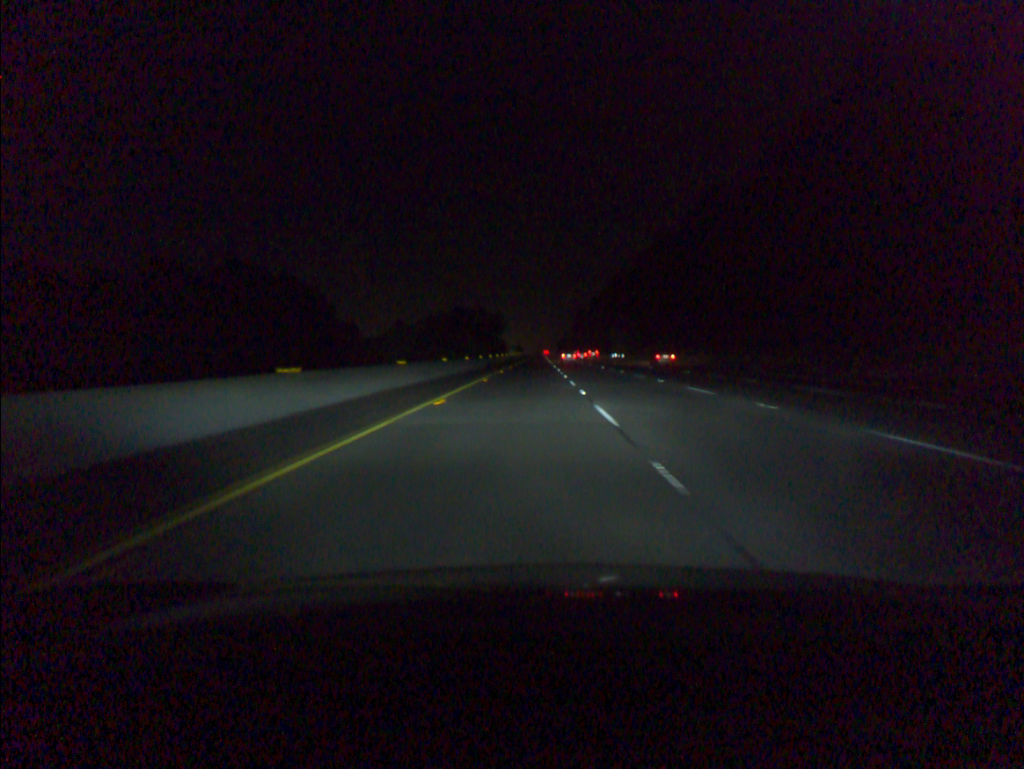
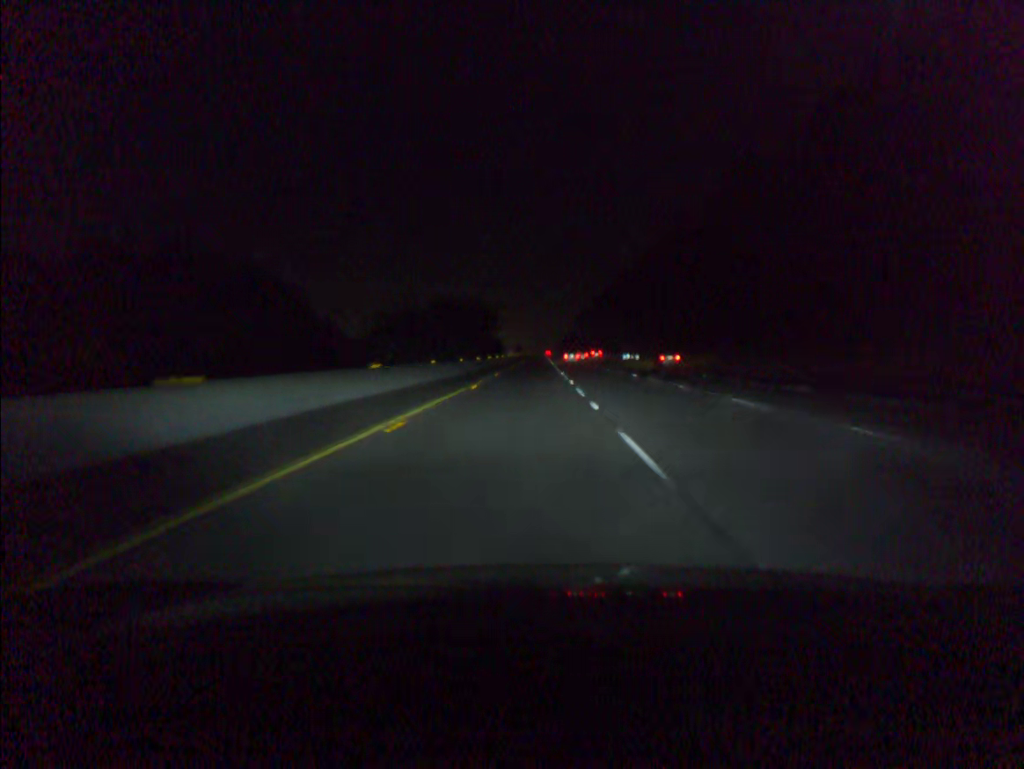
(0.0, +20.2) m; 0°
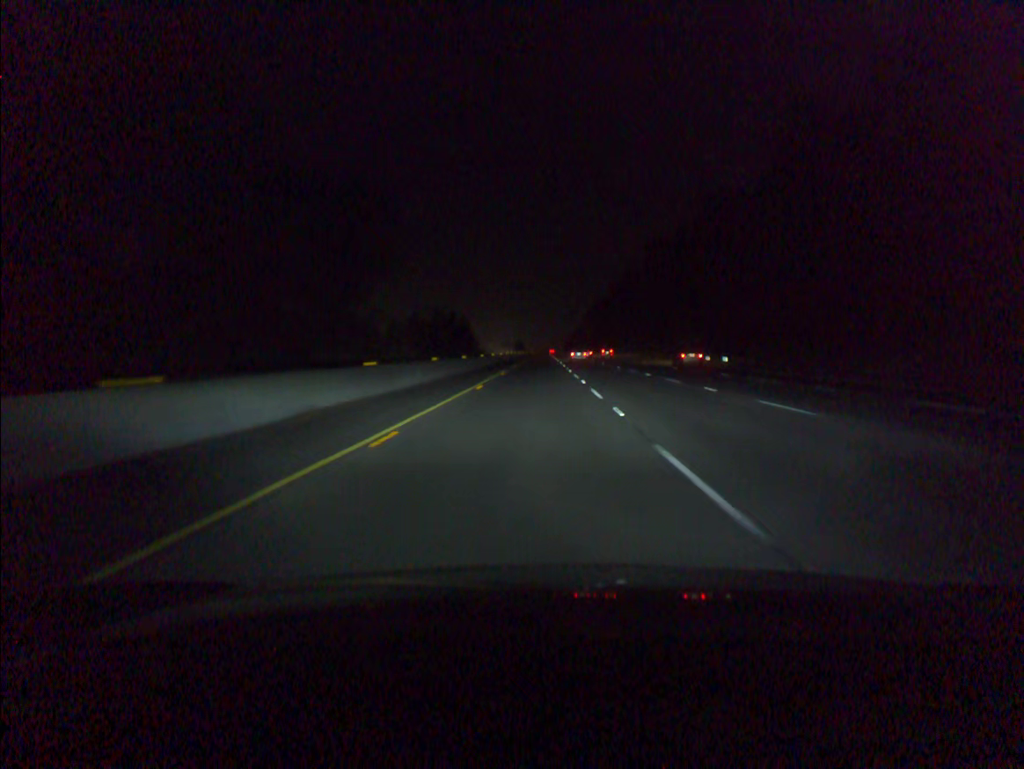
(-0.1, +60.5) m; 0°
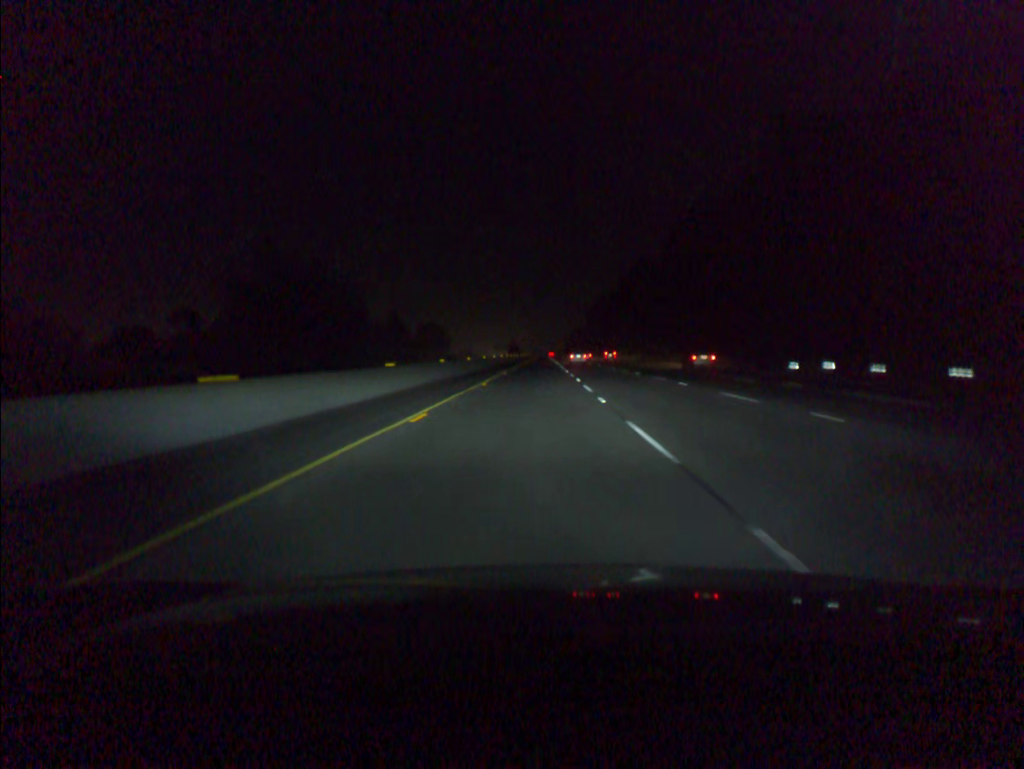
(+0.2, +40.3) m; 0°
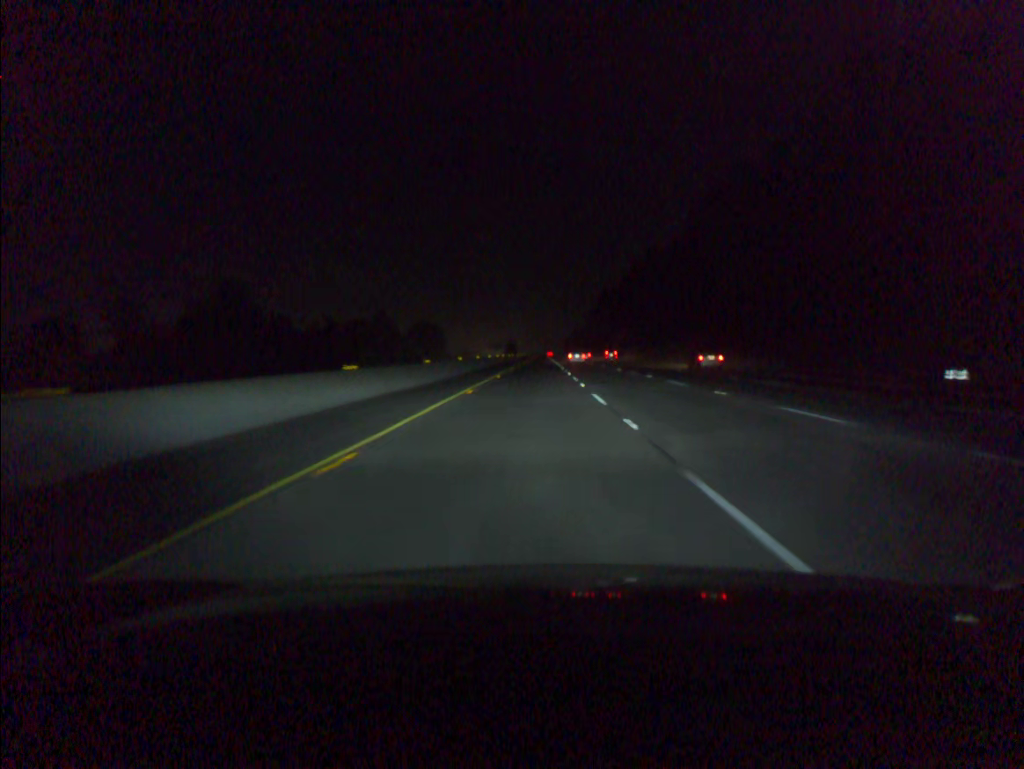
(0.0, +20.2) m; 0°
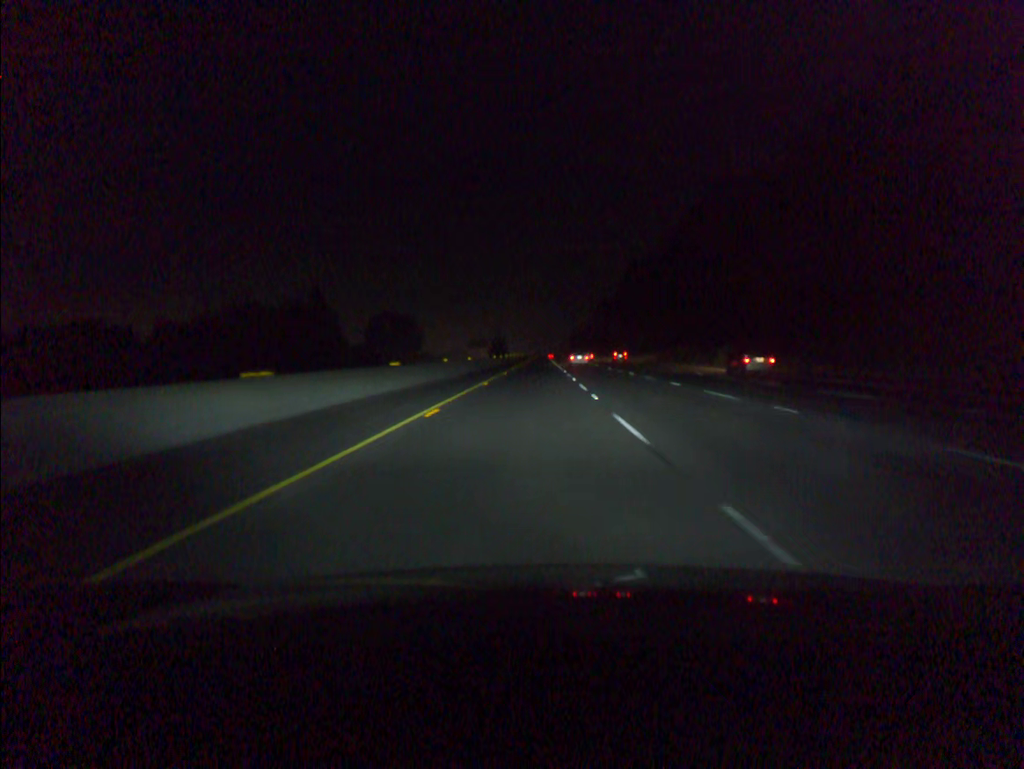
(+0.1, +80.5) m; 0°
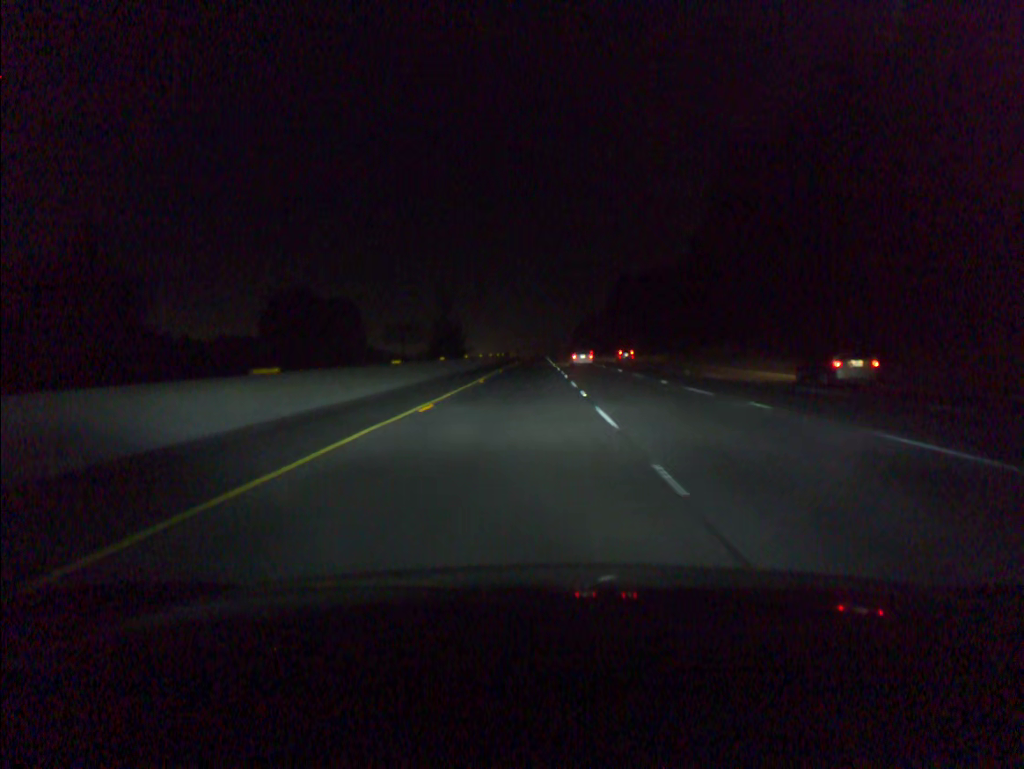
(+0.2, +100.8) m; 0°
